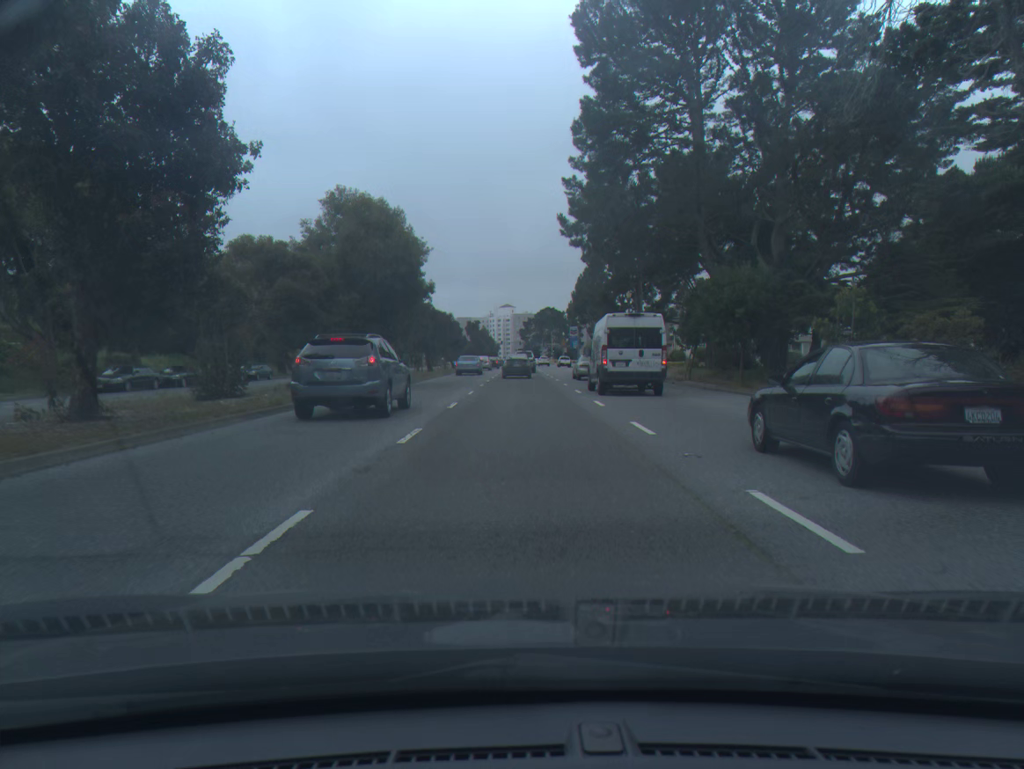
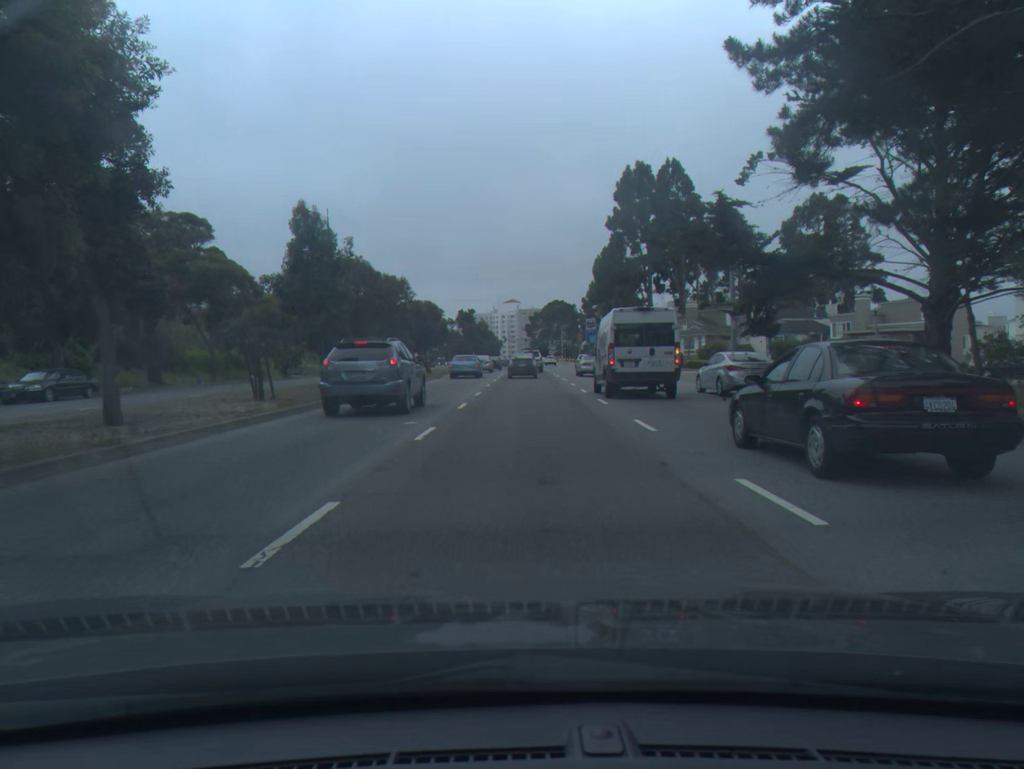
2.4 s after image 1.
(0.0, +28.6) m; -1°
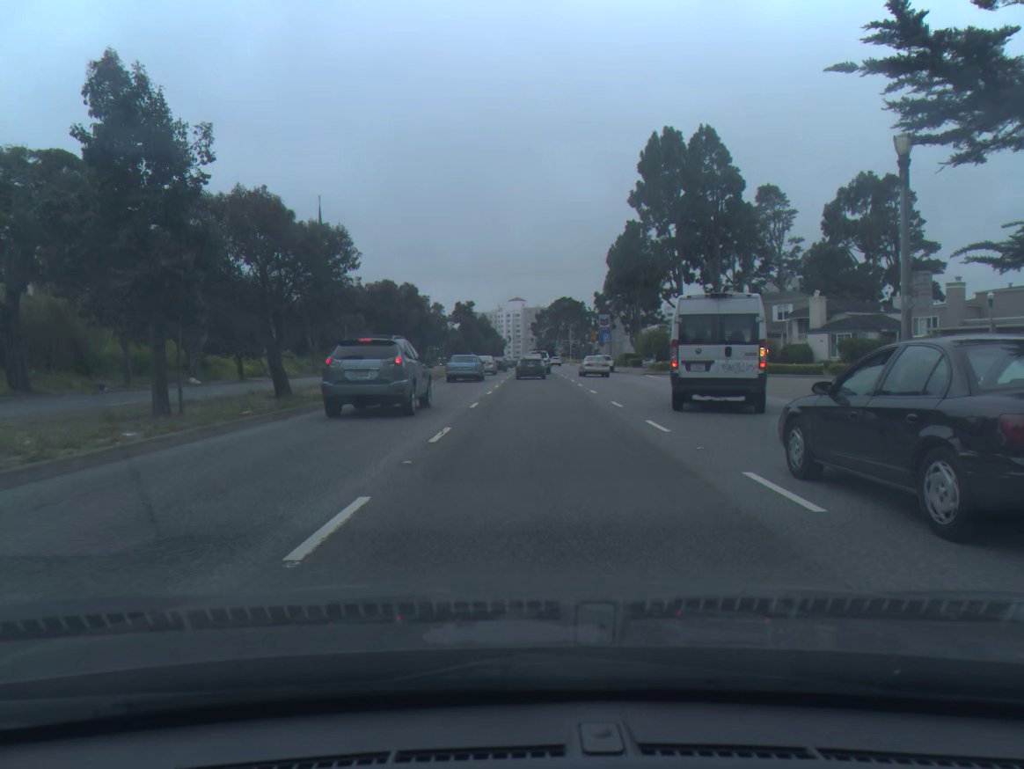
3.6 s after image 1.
(-0.1, +14.2) m; -1°
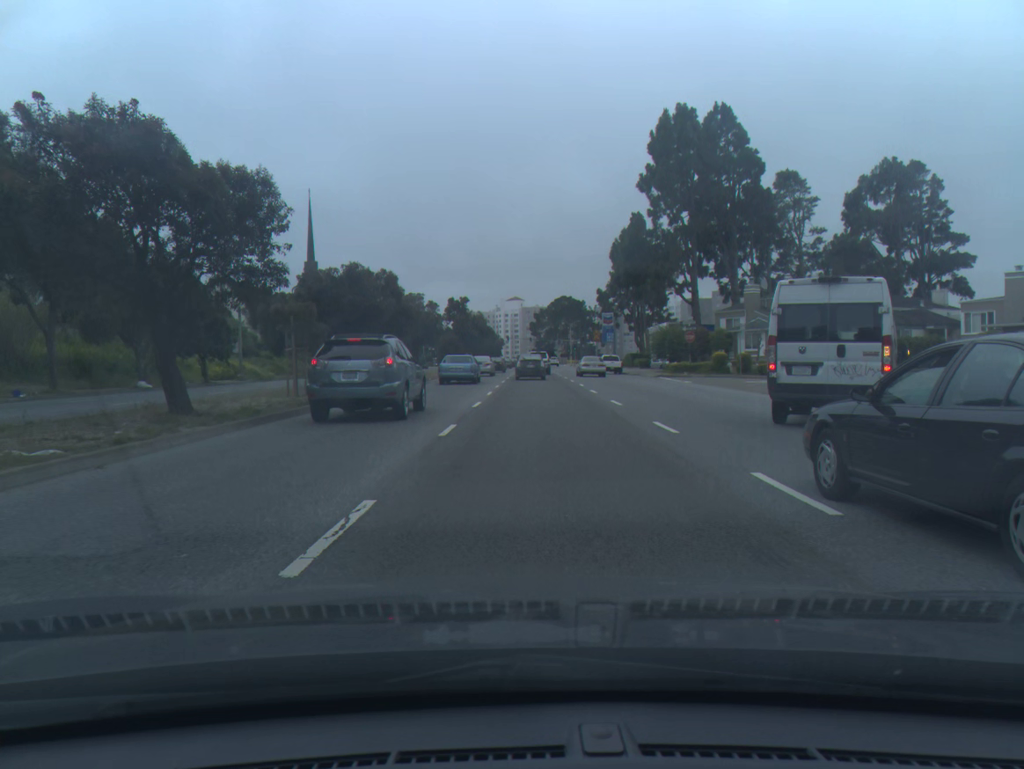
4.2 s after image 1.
(0.0, +7.0) m; 0°
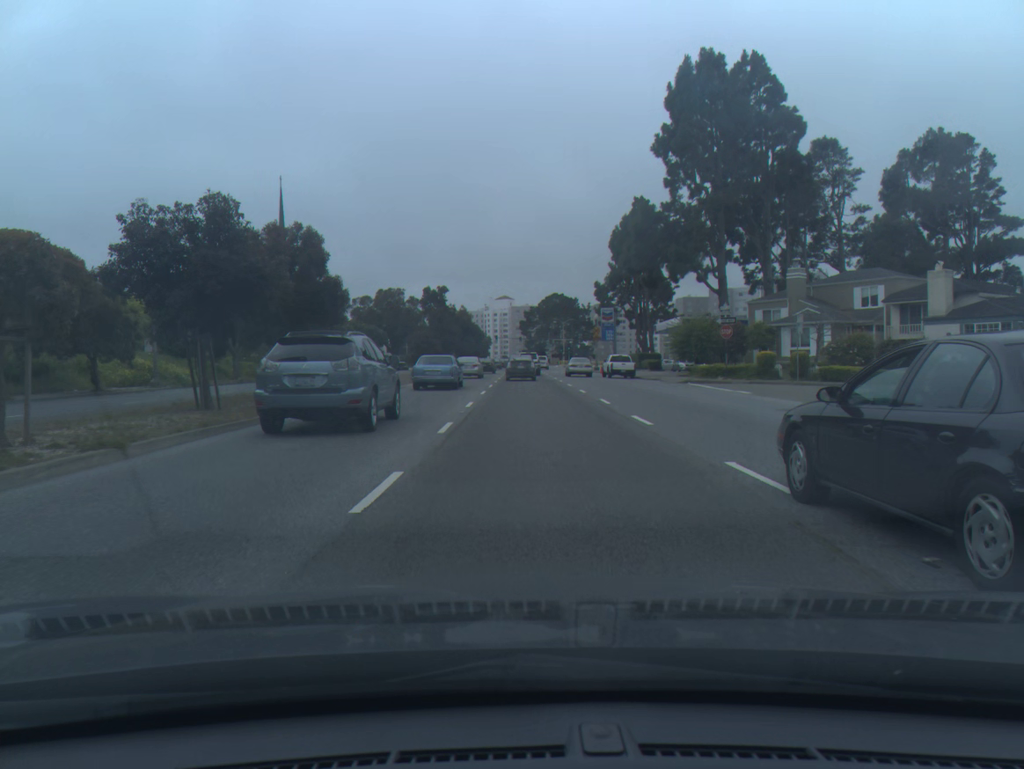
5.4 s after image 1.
(+0.1, +13.3) m; +1°
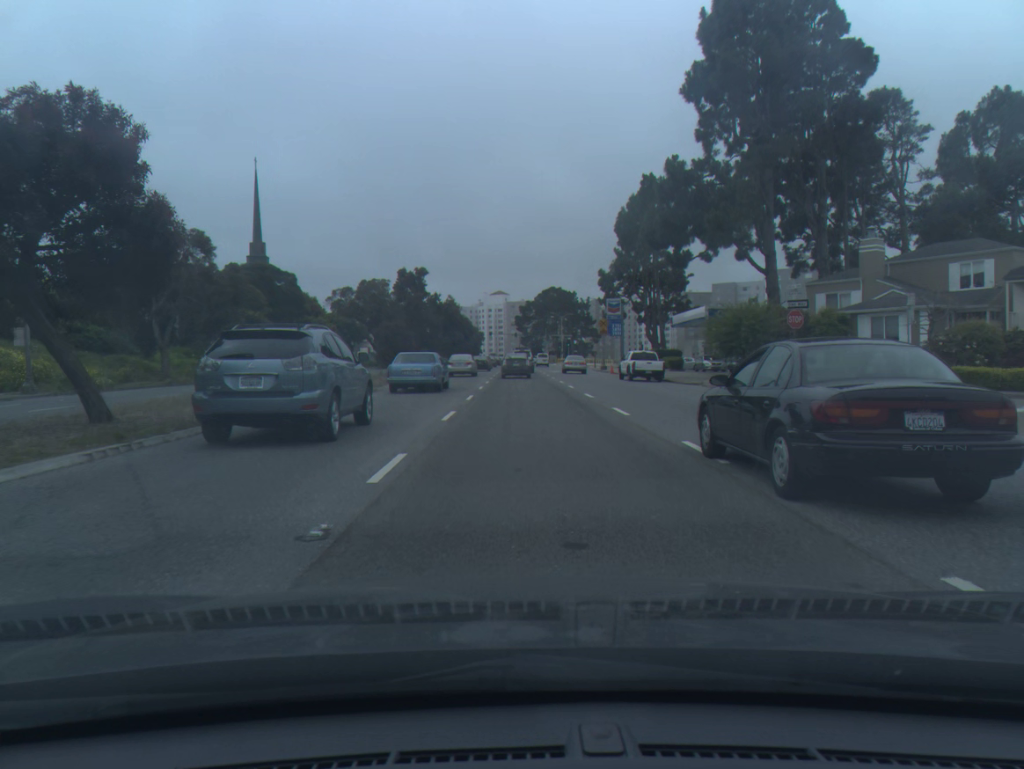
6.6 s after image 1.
(0.0, +12.4) m; 0°
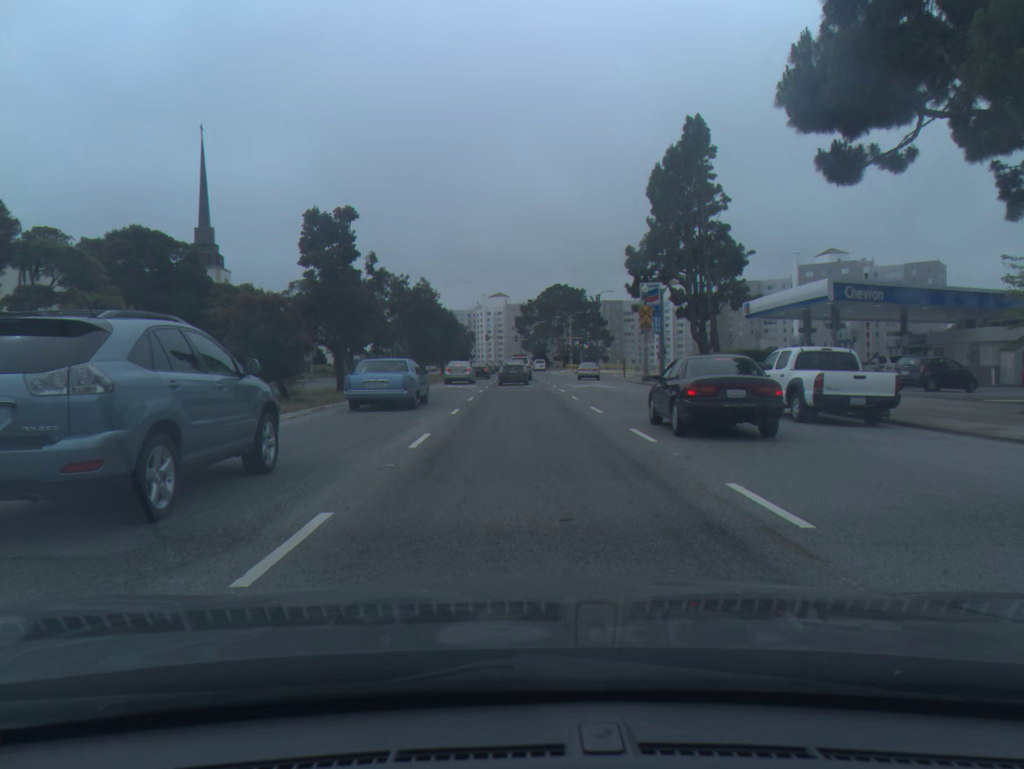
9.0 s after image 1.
(0.0, +25.4) m; 0°
